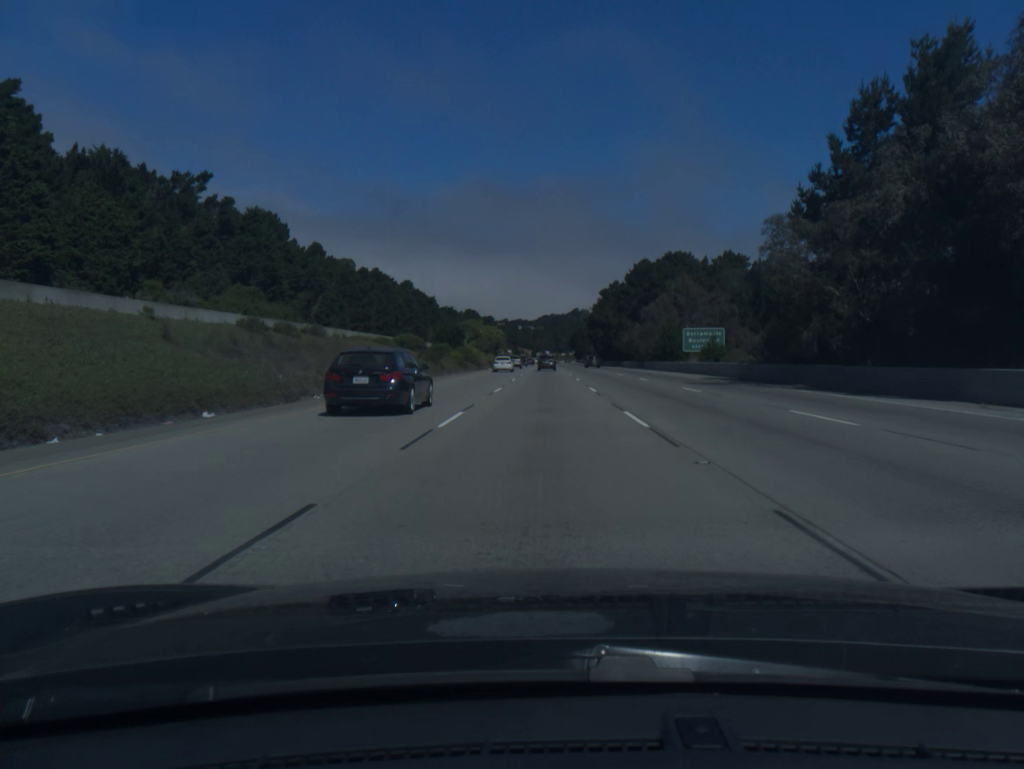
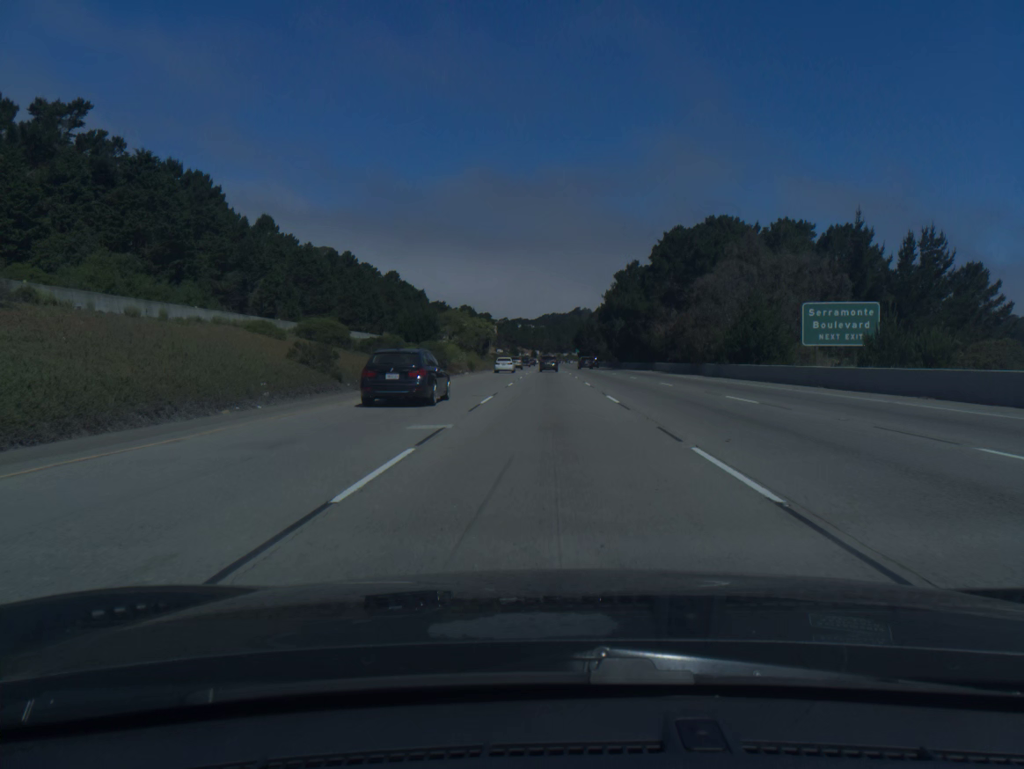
(-0.1, +36.5) m; 0°
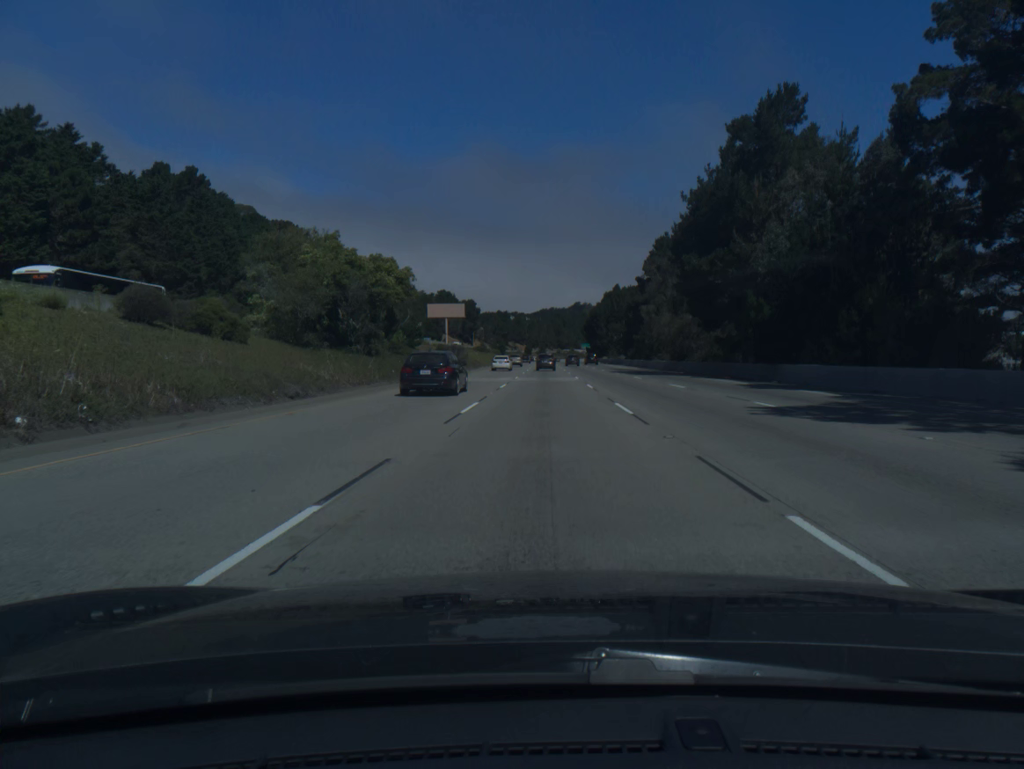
(+0.4, +91.5) m; 0°
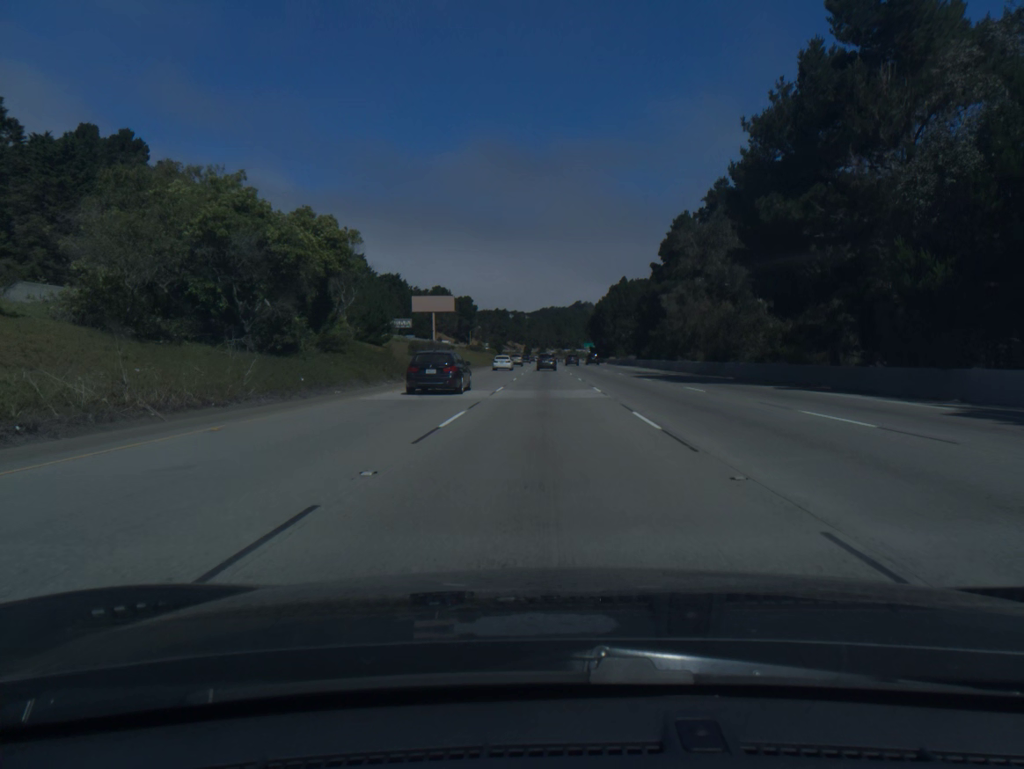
(0.0, +18.3) m; 0°
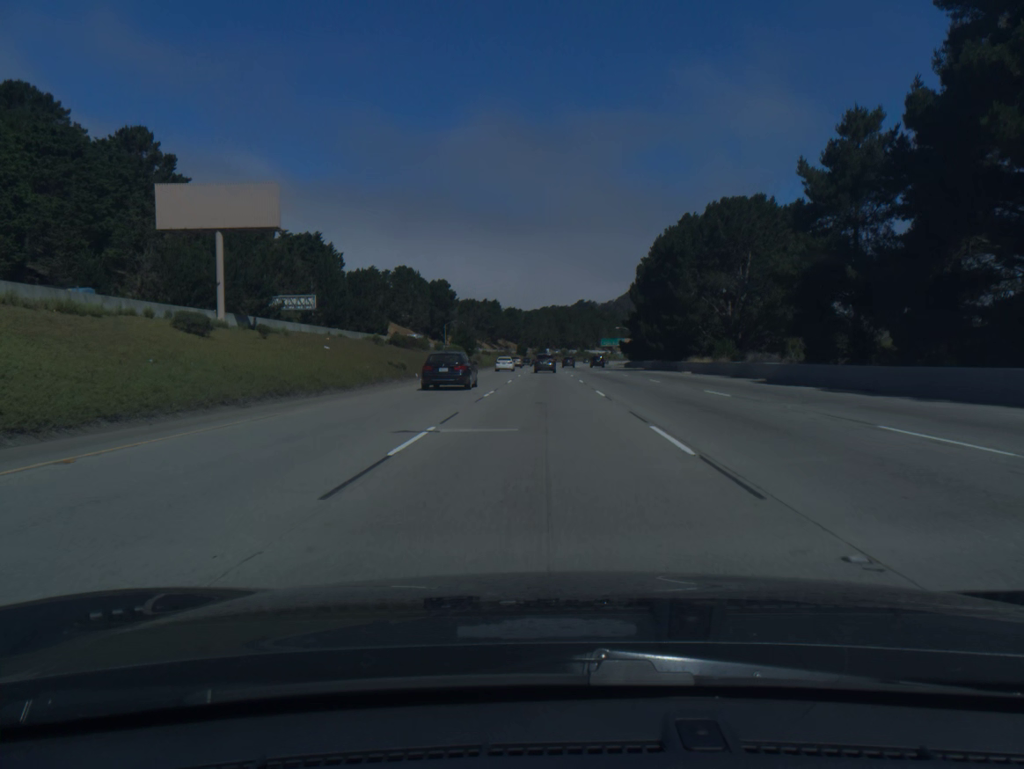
(+0.1, +91.4) m; 0°
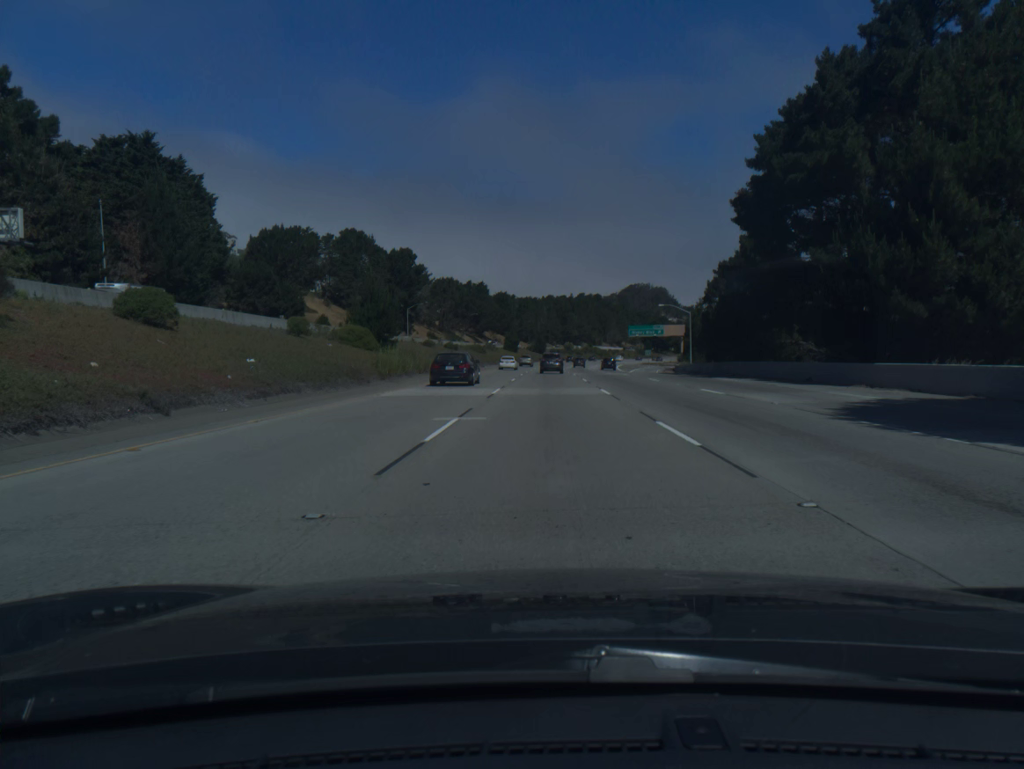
(-0.2, +71.8) m; 0°
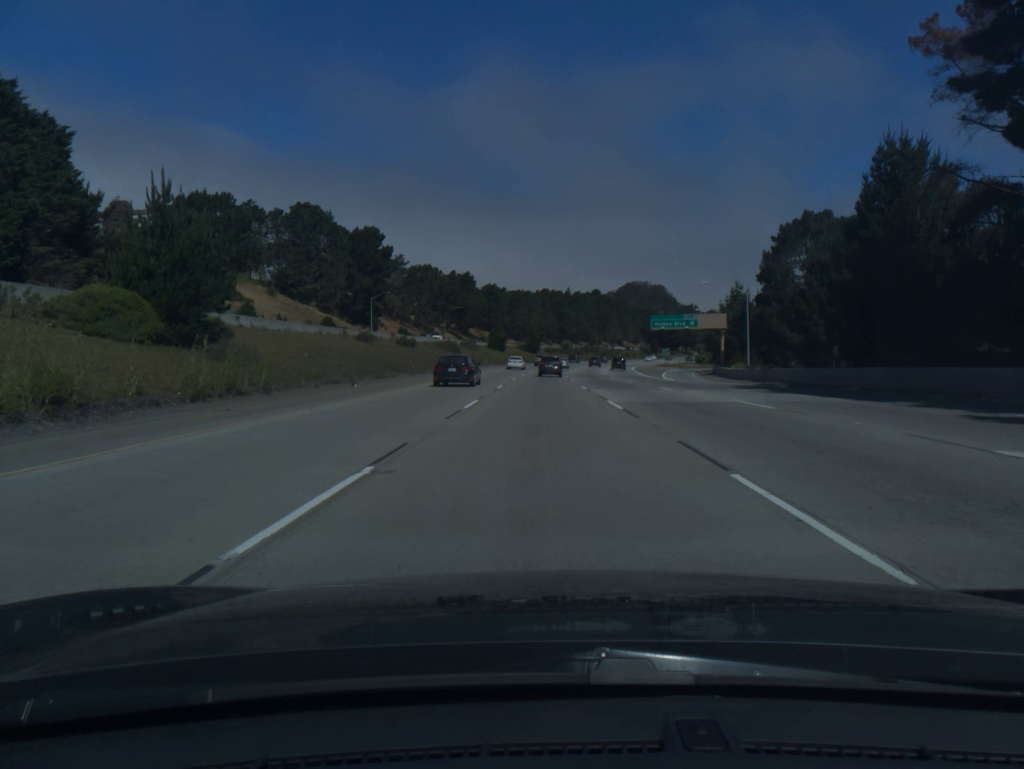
(+0.1, +35.5) m; 0°
